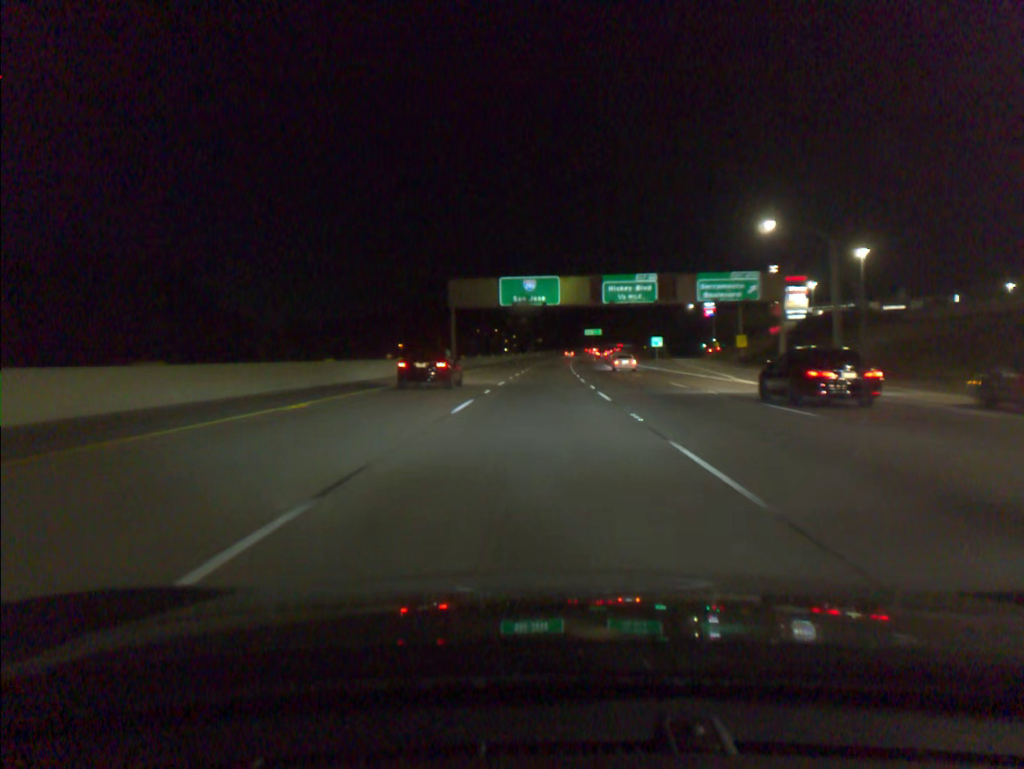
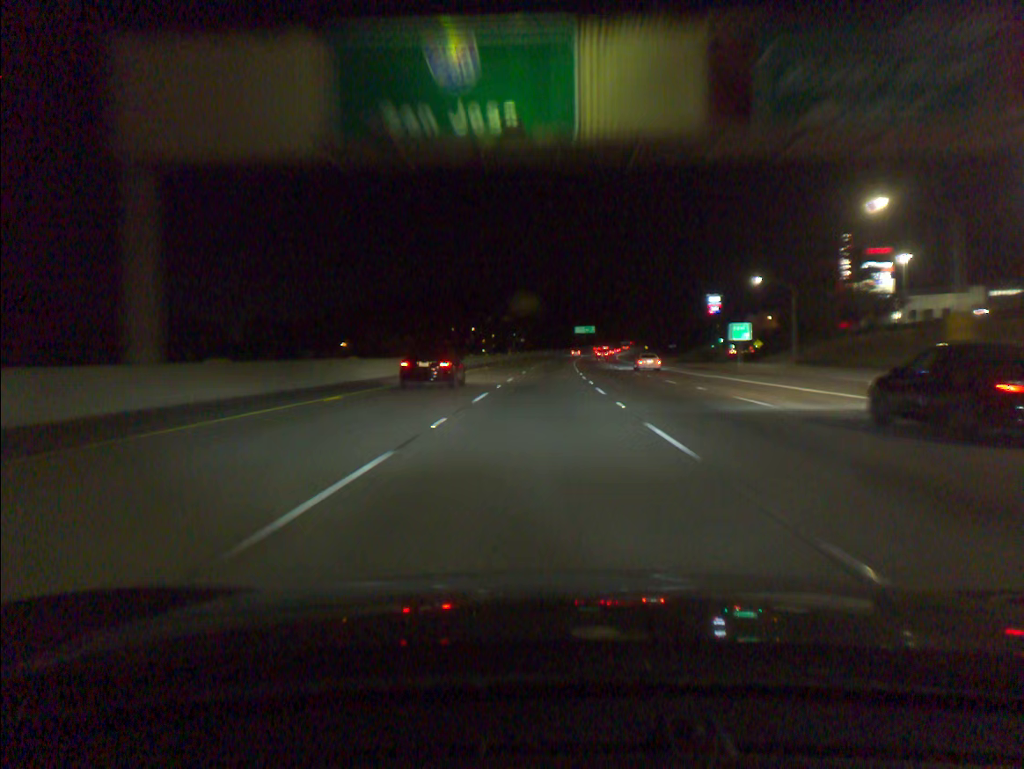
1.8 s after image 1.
(+0.6, +55.4) m; +1°
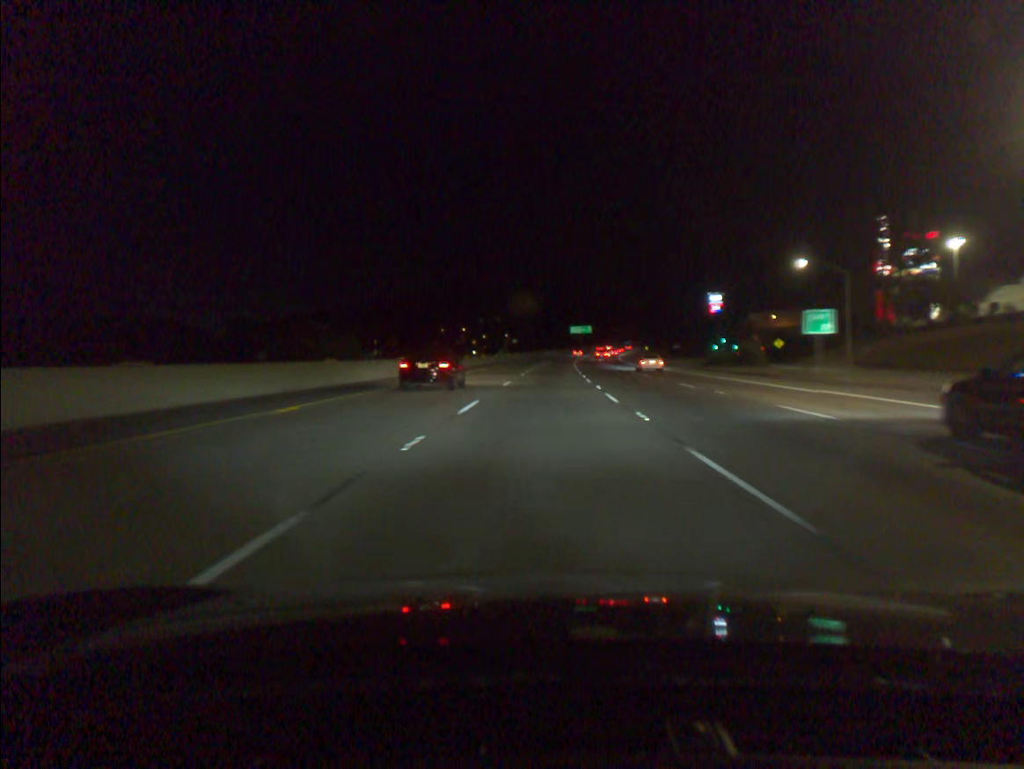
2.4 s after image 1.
(+0.1, +18.5) m; +1°
